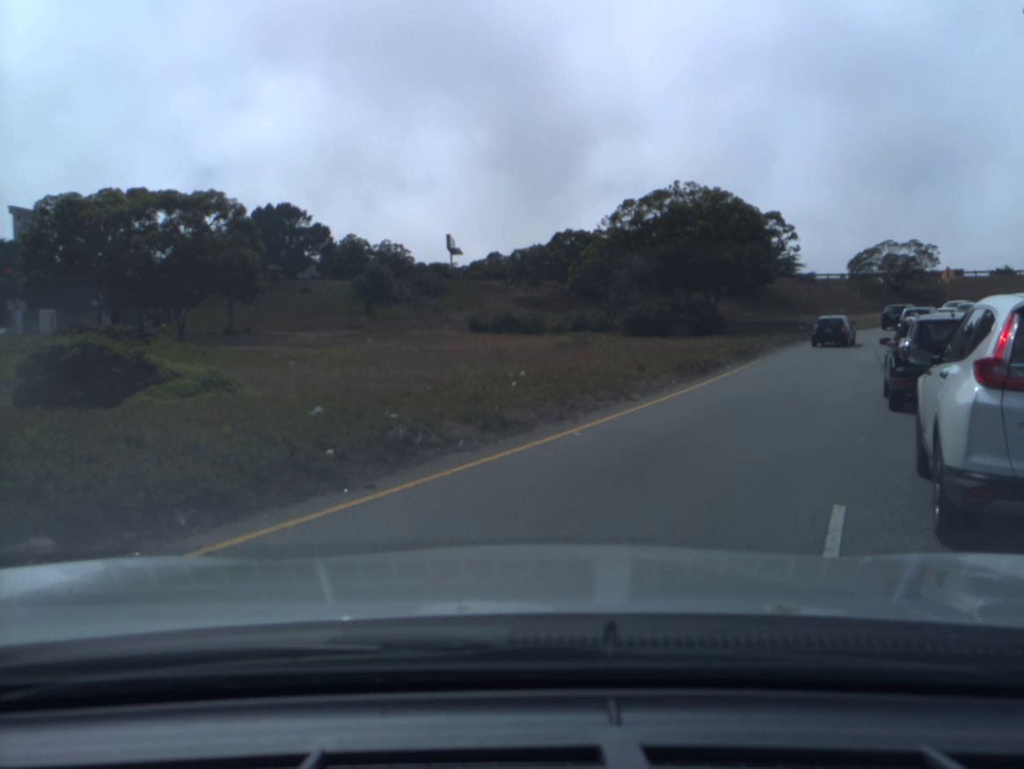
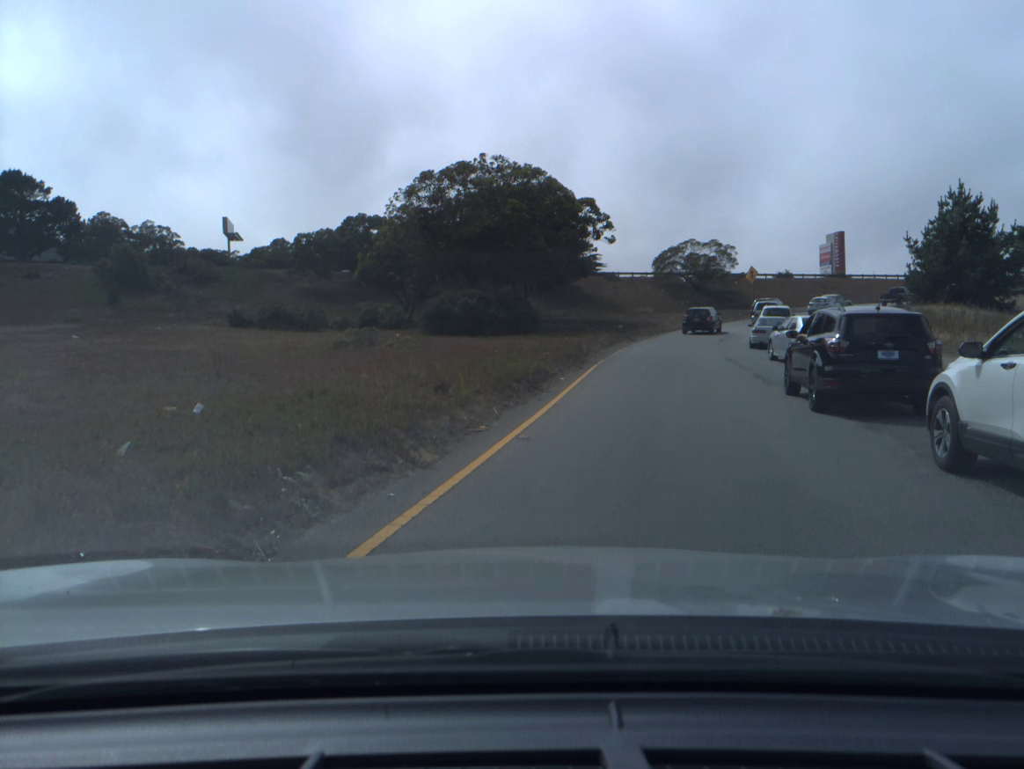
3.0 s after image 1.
(+2.0, +8.2) m; +22°
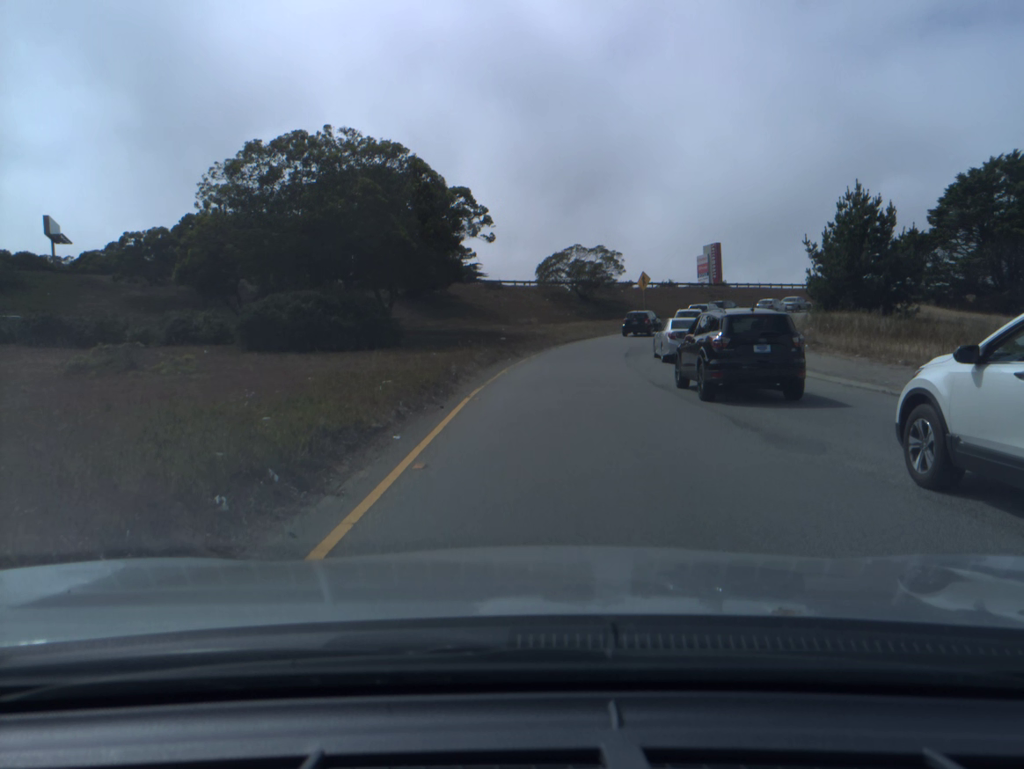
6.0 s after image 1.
(+0.7, +8.9) m; +7°
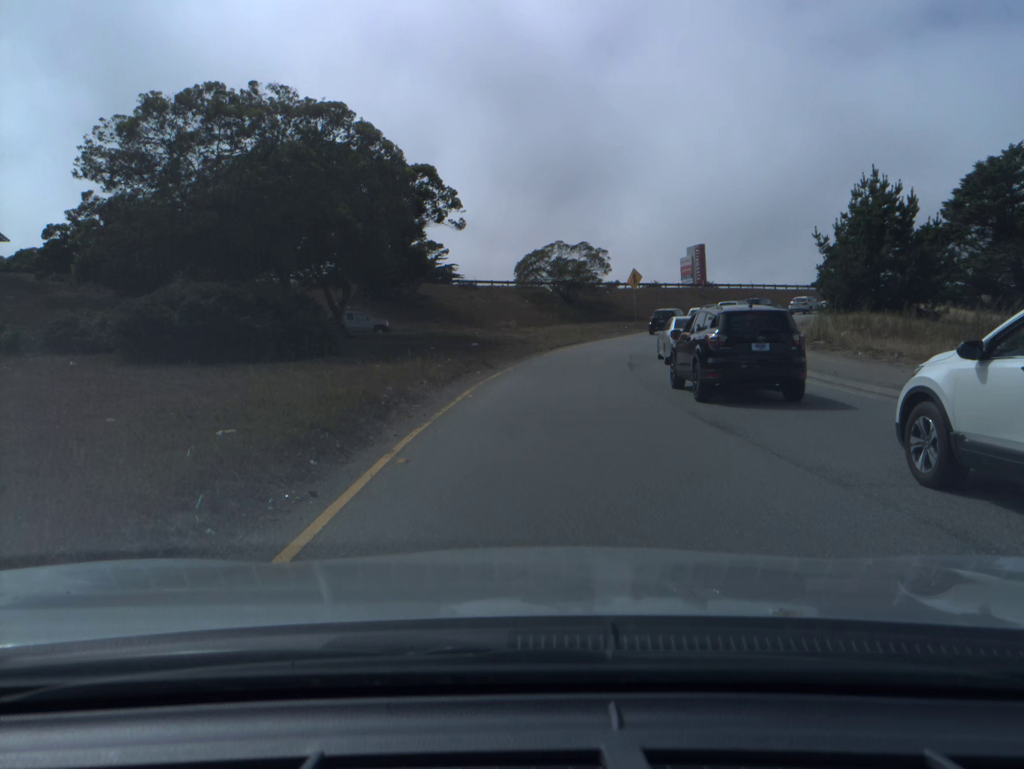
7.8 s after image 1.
(0.0, +7.0) m; +1°
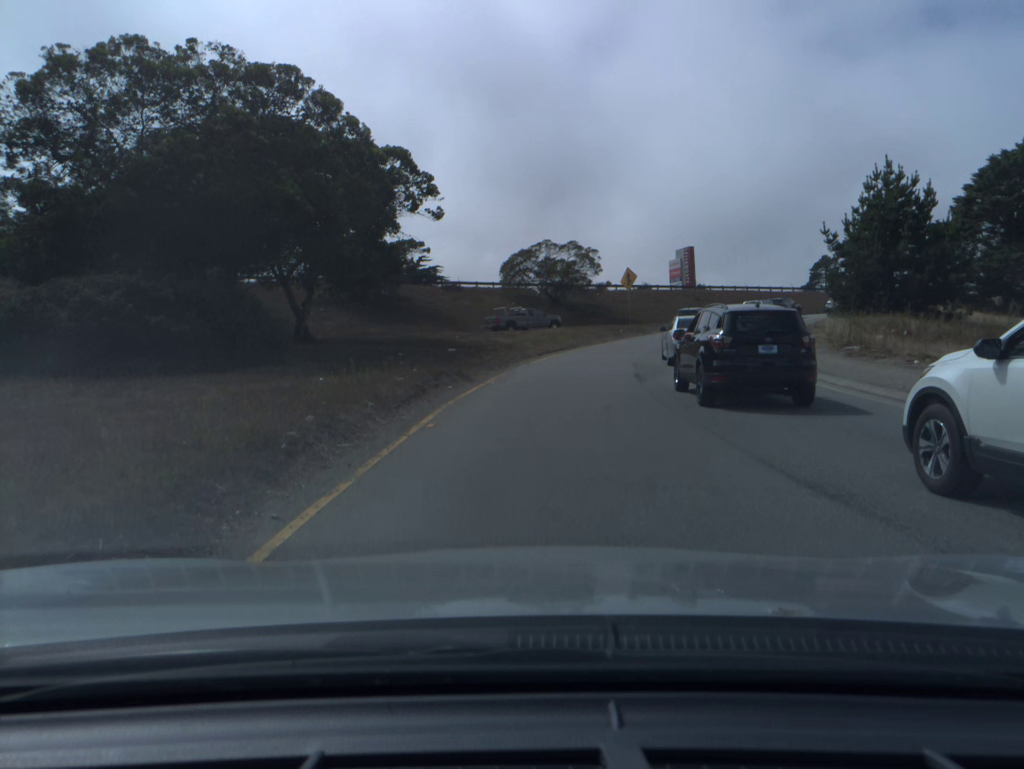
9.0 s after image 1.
(0.0, +4.5) m; +1°
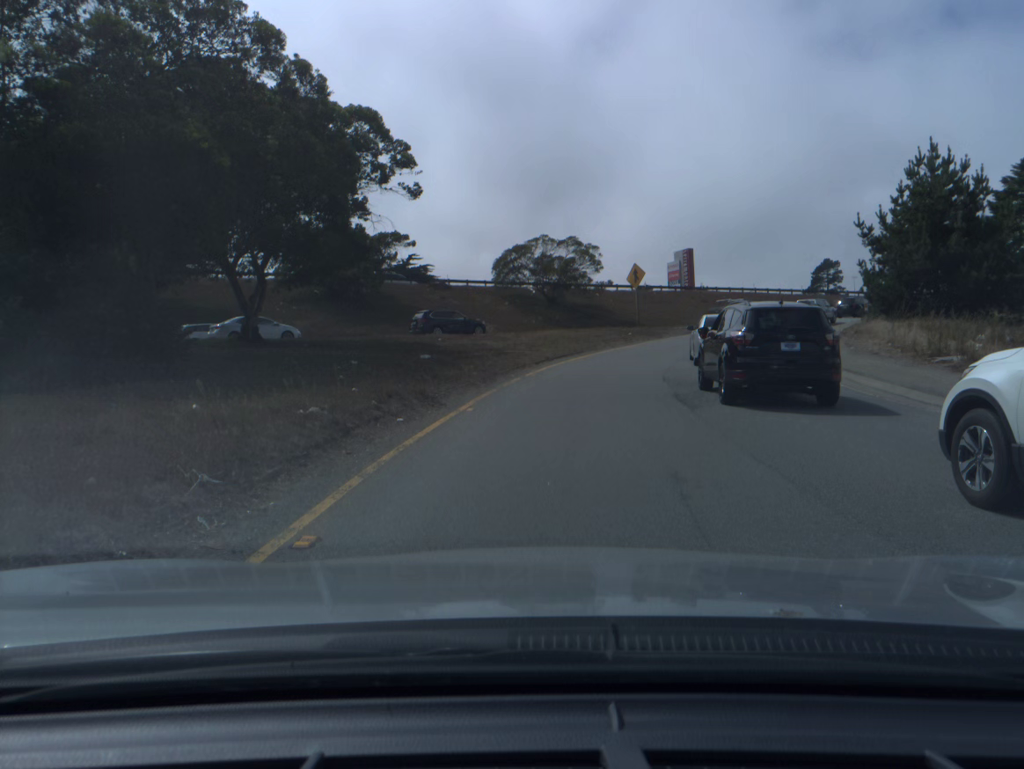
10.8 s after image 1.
(0.0, +6.2) m; +1°
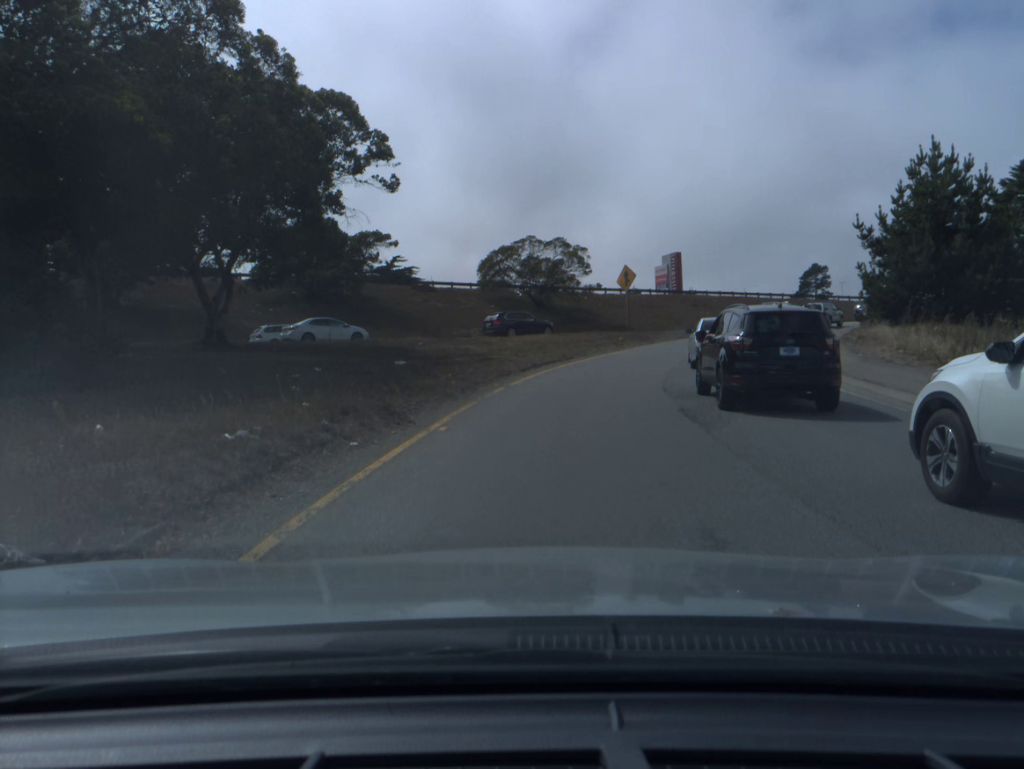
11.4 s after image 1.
(0.0, +2.0) m; +1°
